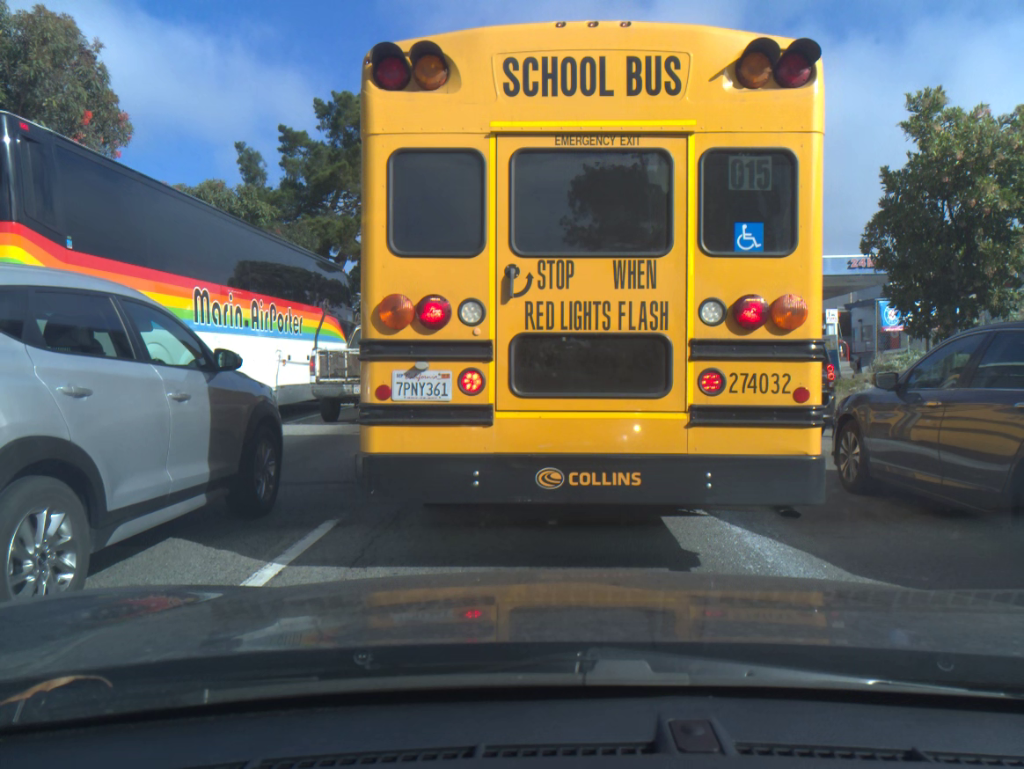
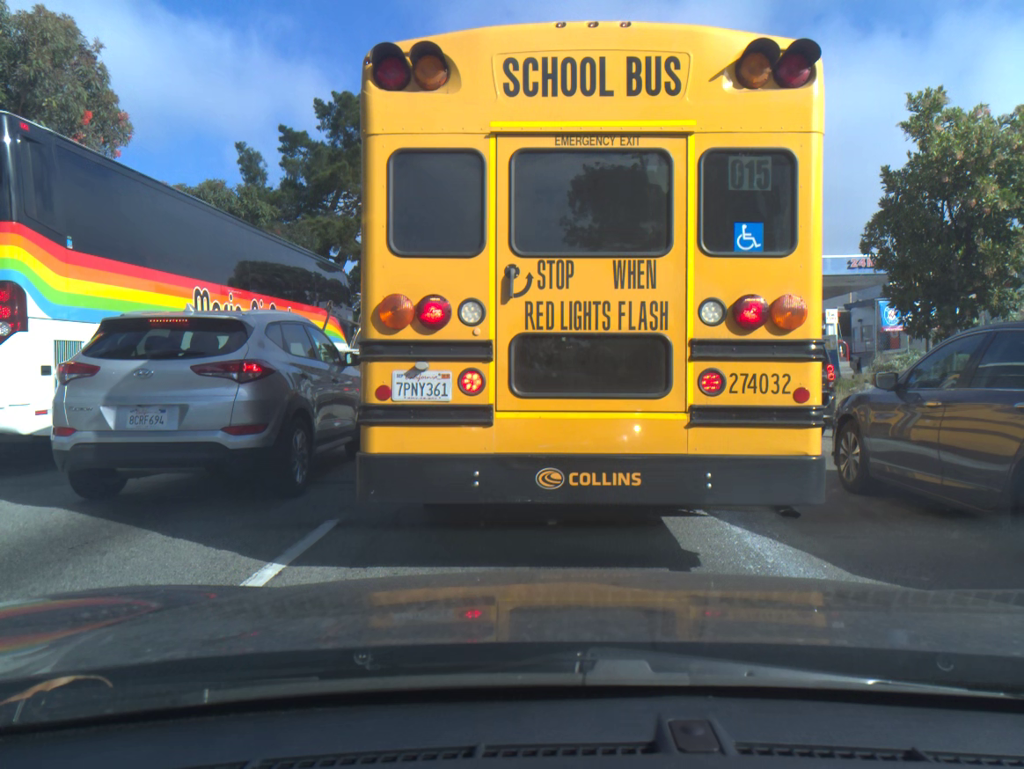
(+0.1, 0.0) m; 0°
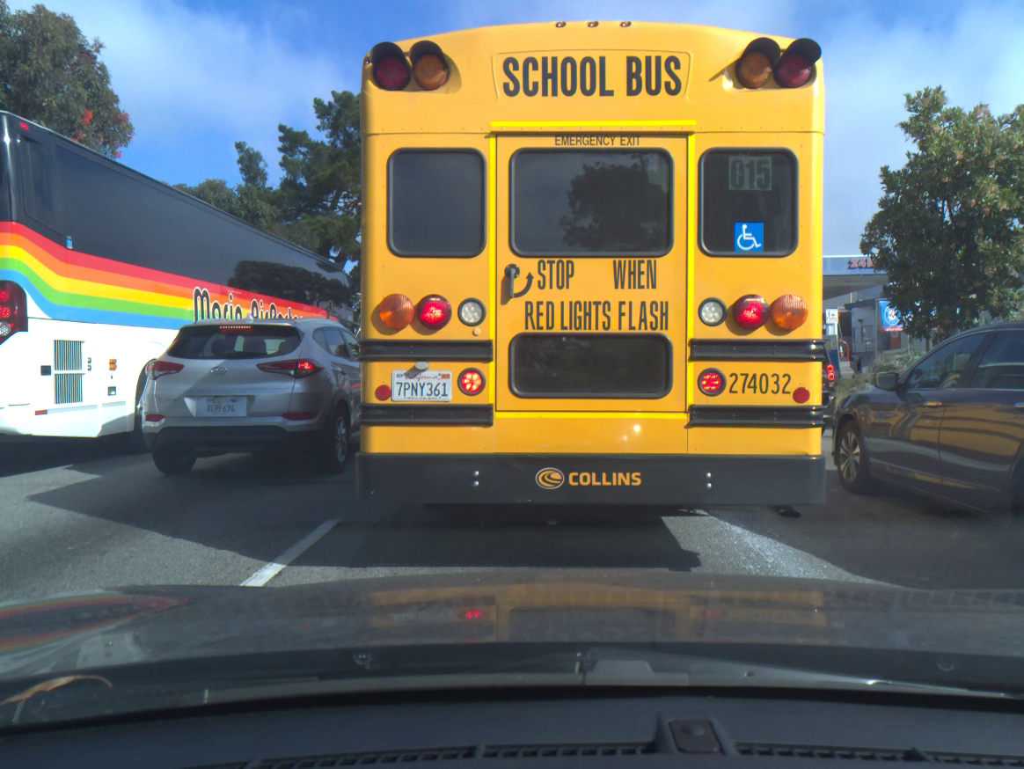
(0.0, 0.0) m; 0°
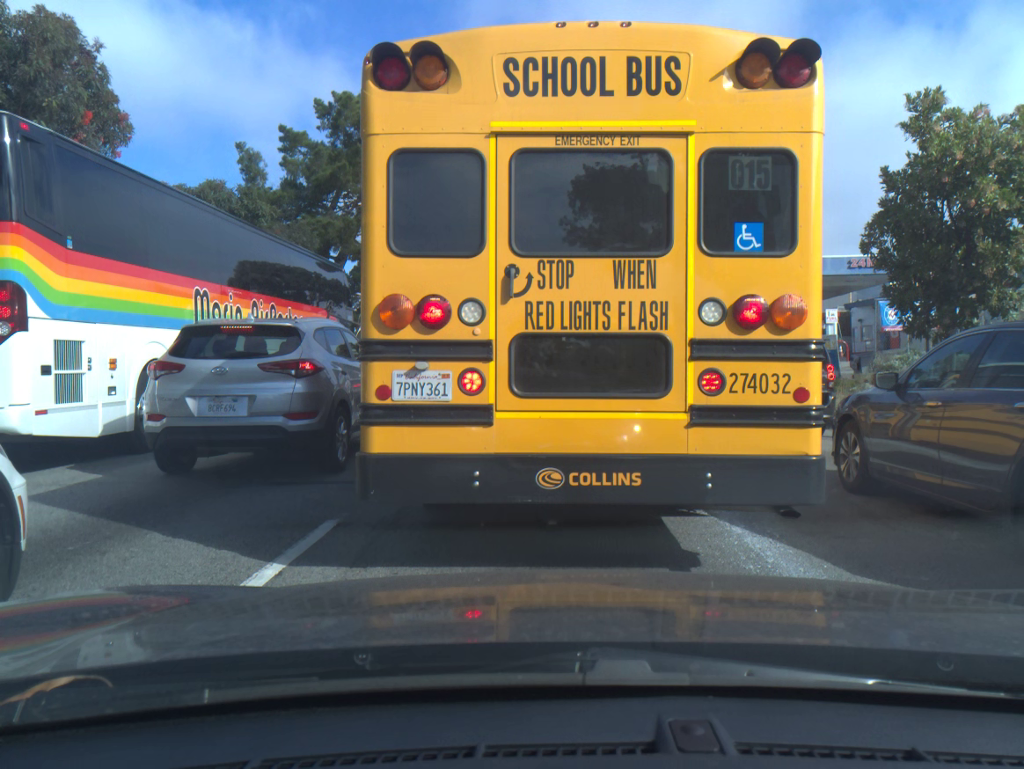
(0.0, 0.0) m; 0°
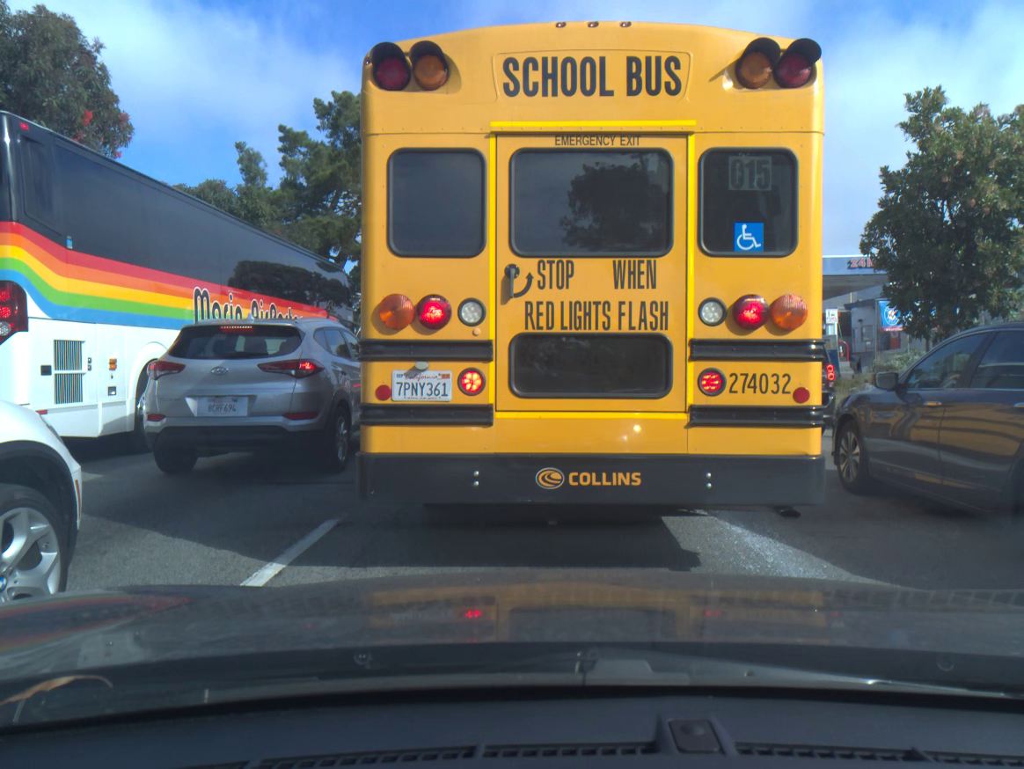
(0.0, 0.0) m; 0°
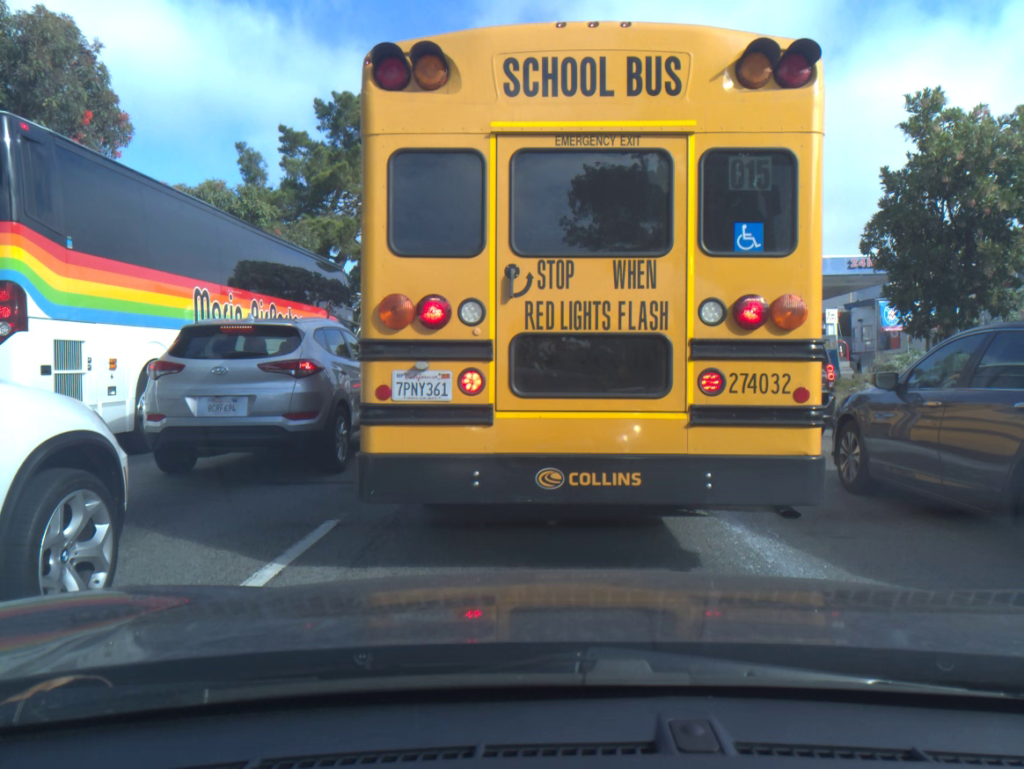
(0.0, 0.0) m; 0°
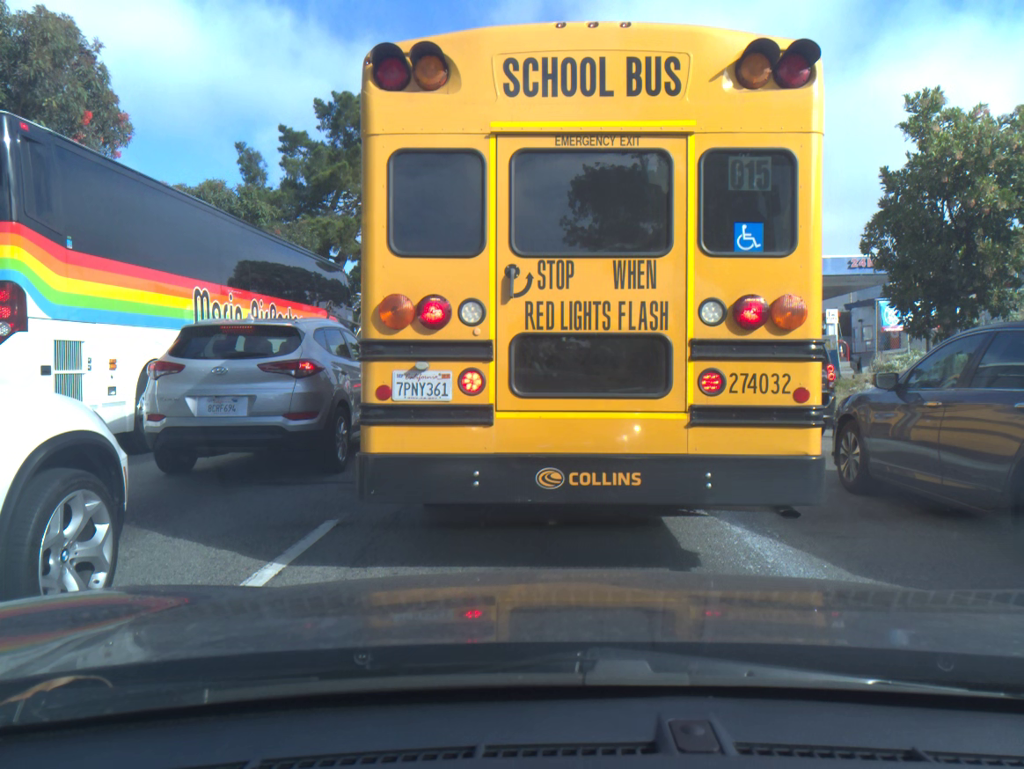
(0.0, 0.0) m; 0°
